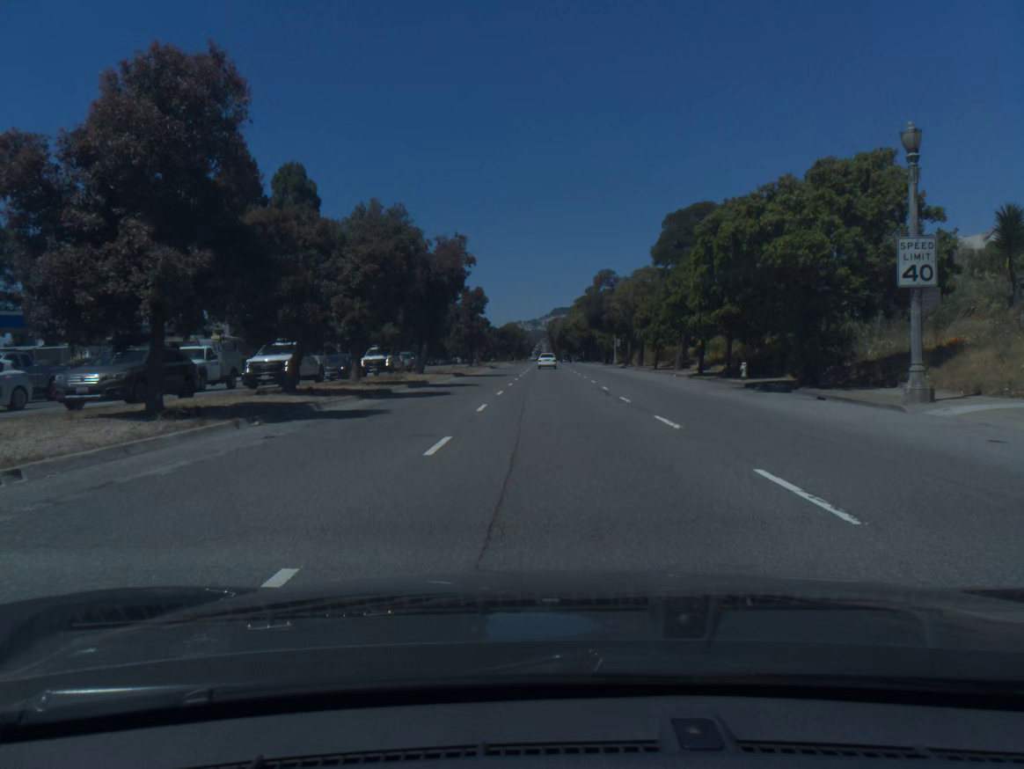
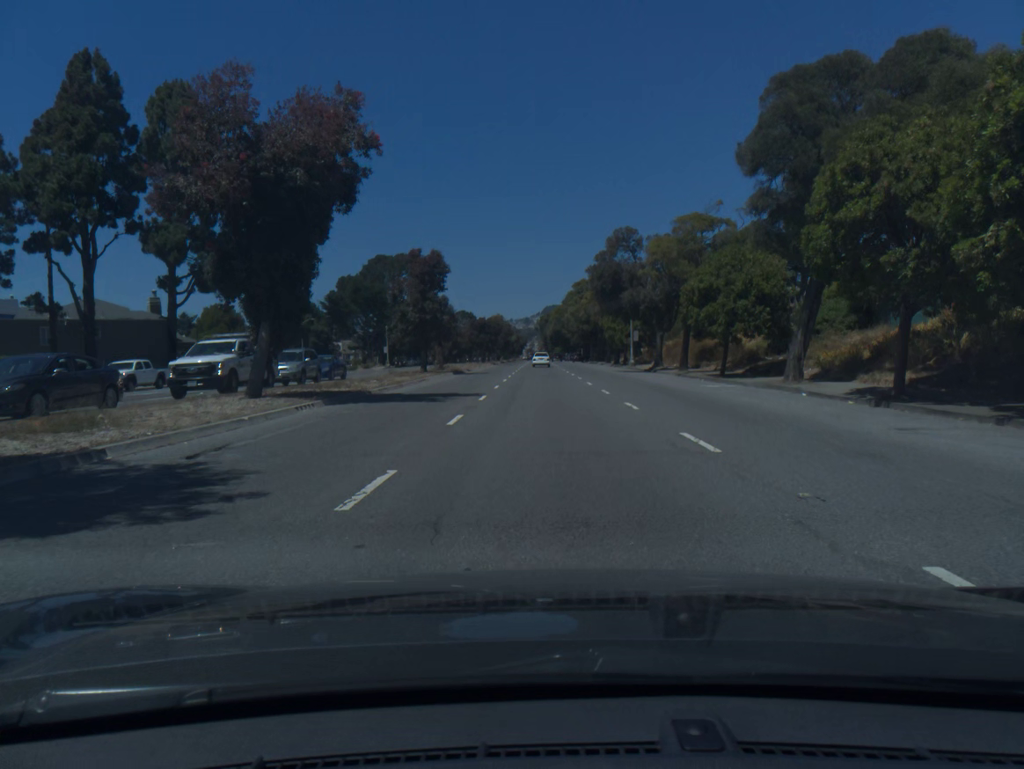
(+0.1, +25.7) m; +1°
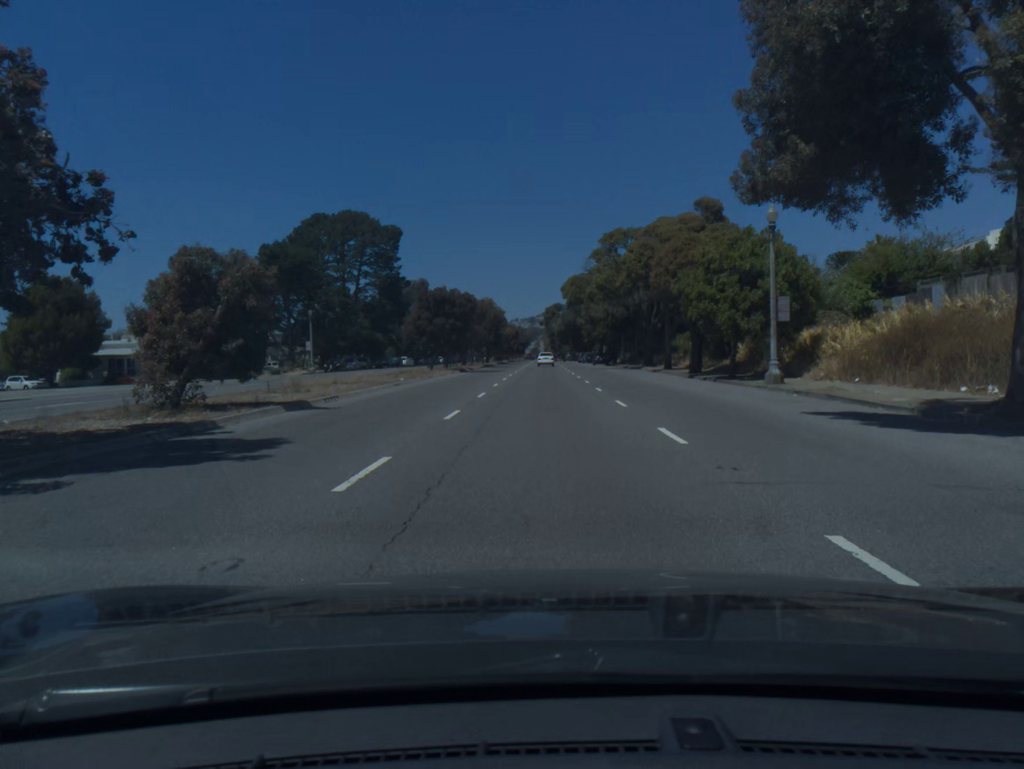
(+0.1, +43.0) m; 0°
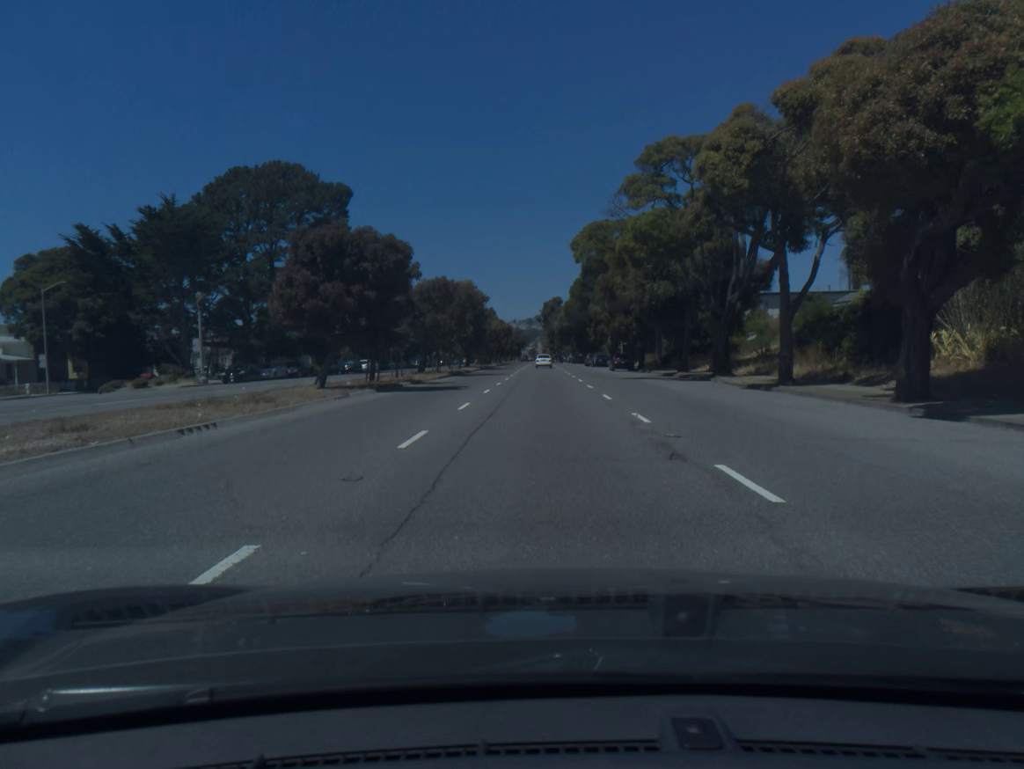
(0.0, +26.3) m; 0°
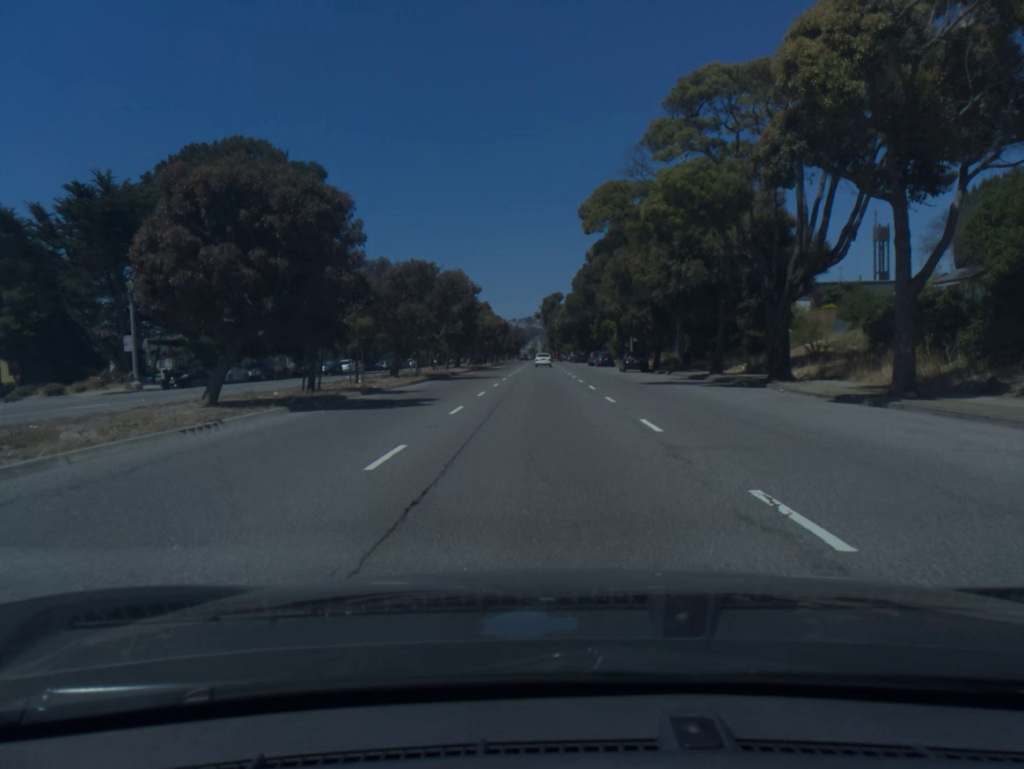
(0.0, +9.0) m; 0°
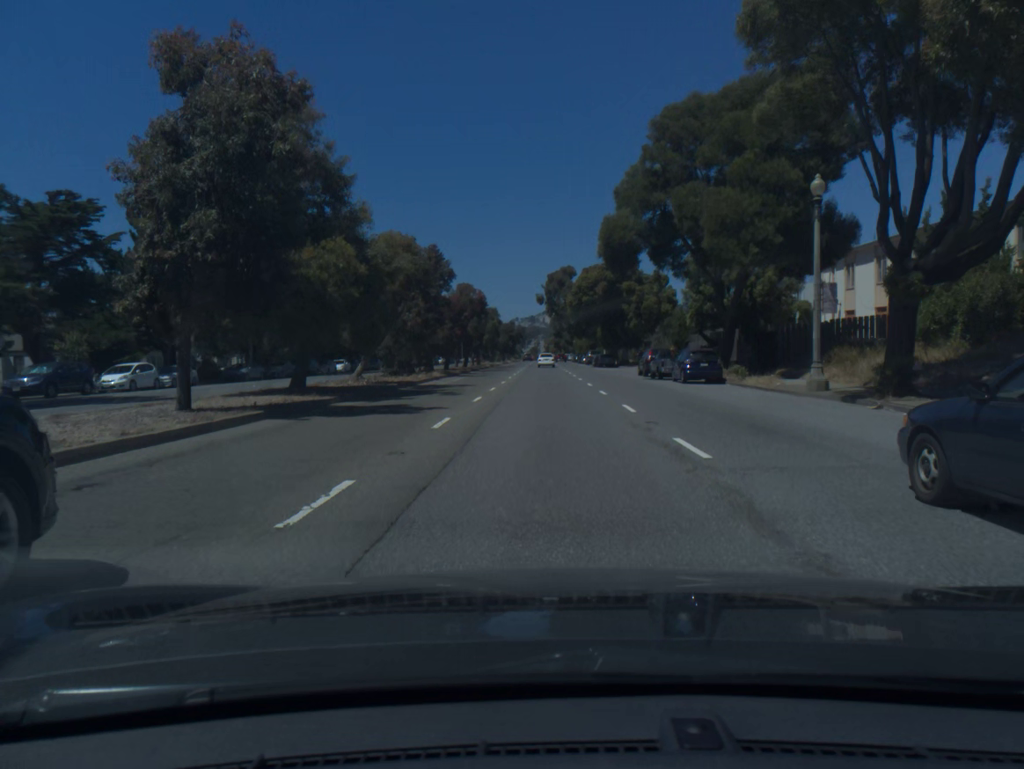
(-0.1, +47.5) m; 0°
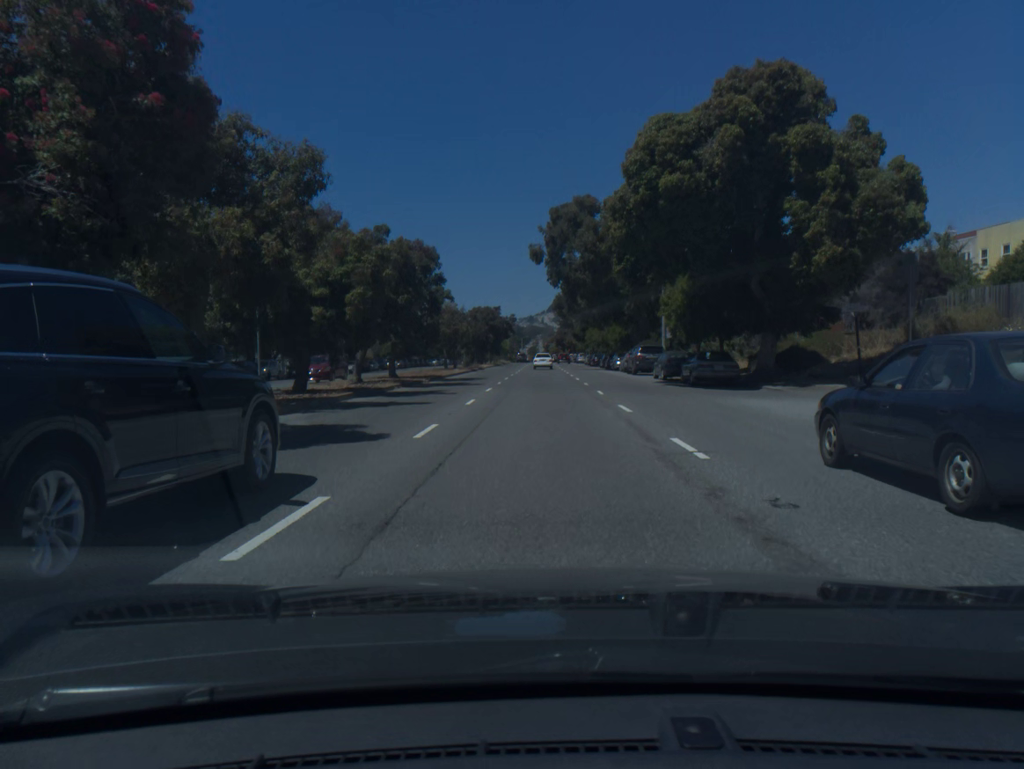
(+0.1, +51.7) m; 0°
